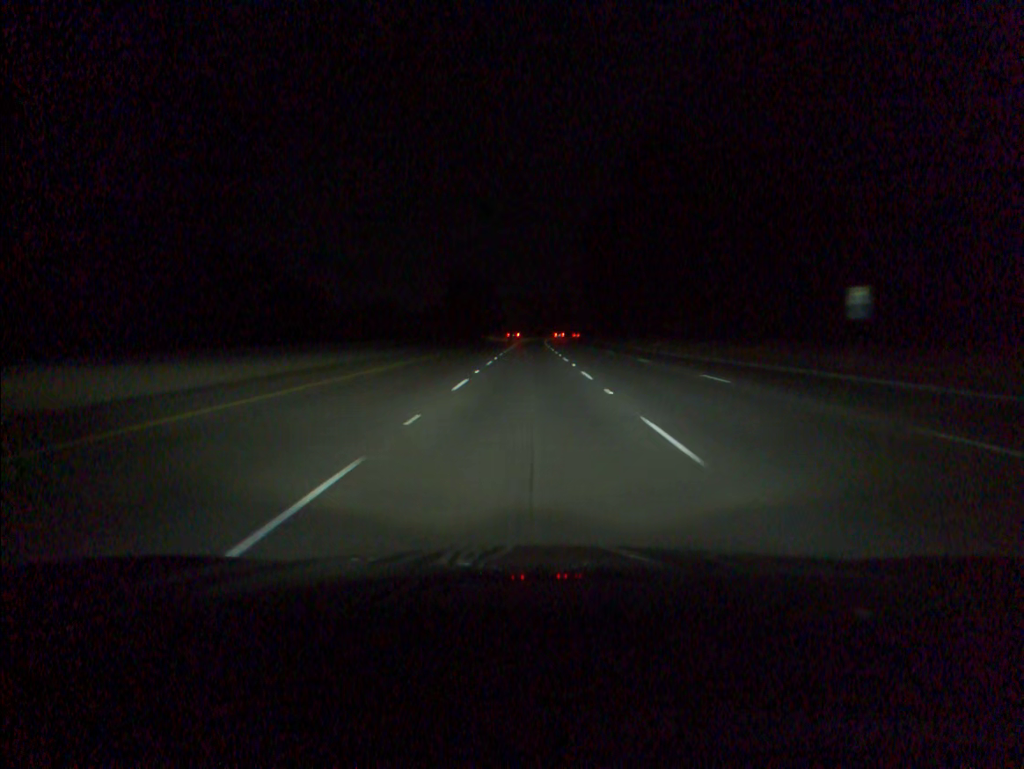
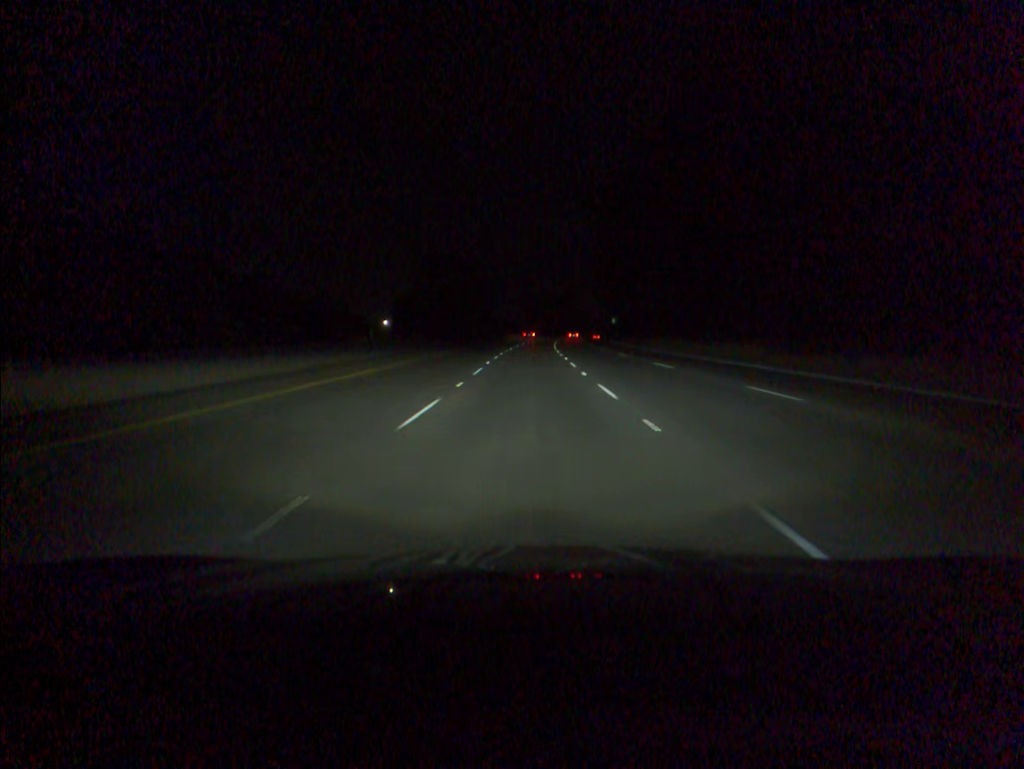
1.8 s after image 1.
(0.0, +50.6) m; 0°
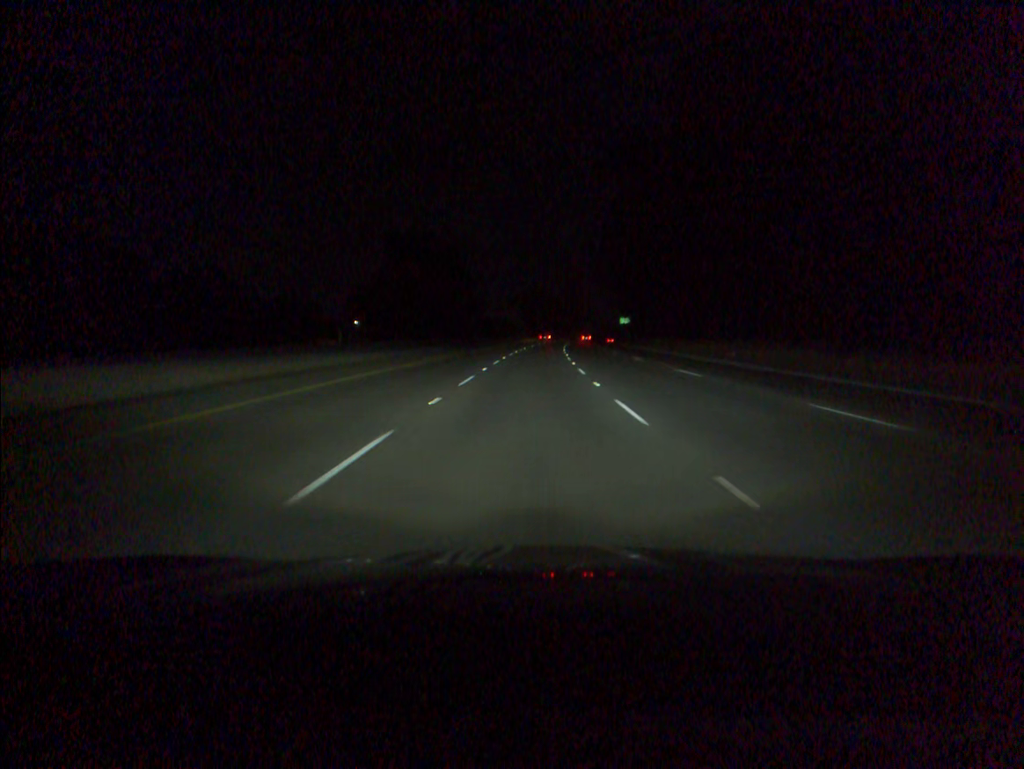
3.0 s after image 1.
(0.0, +33.7) m; 0°
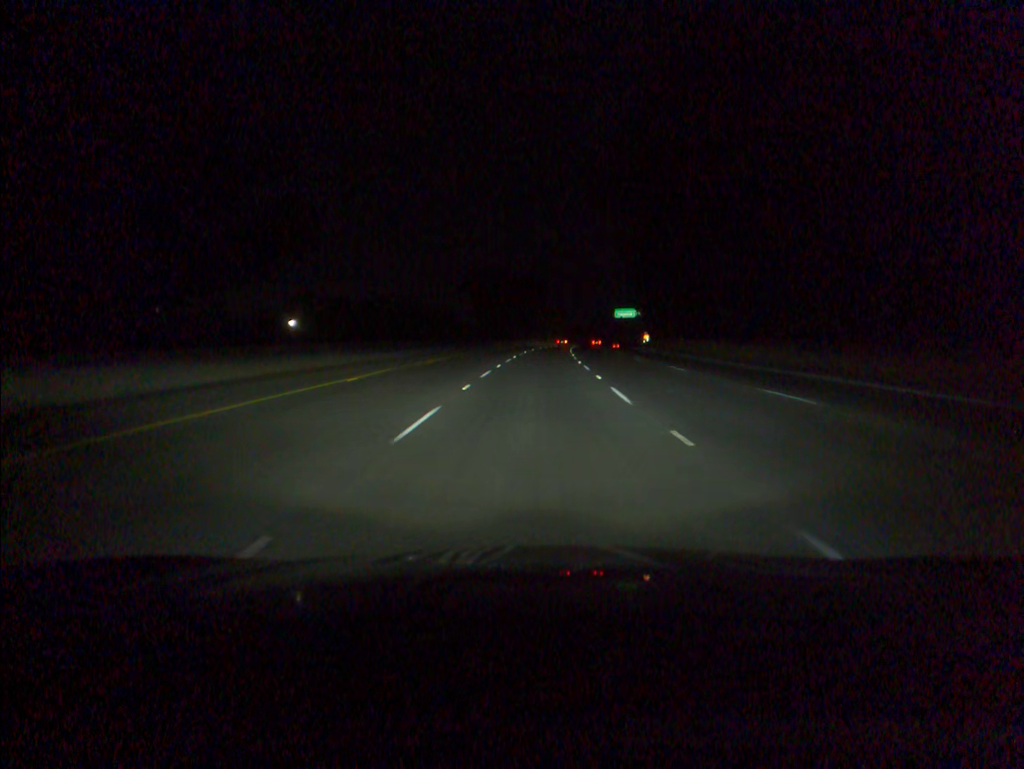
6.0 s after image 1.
(+1.7, +84.0) m; +3°
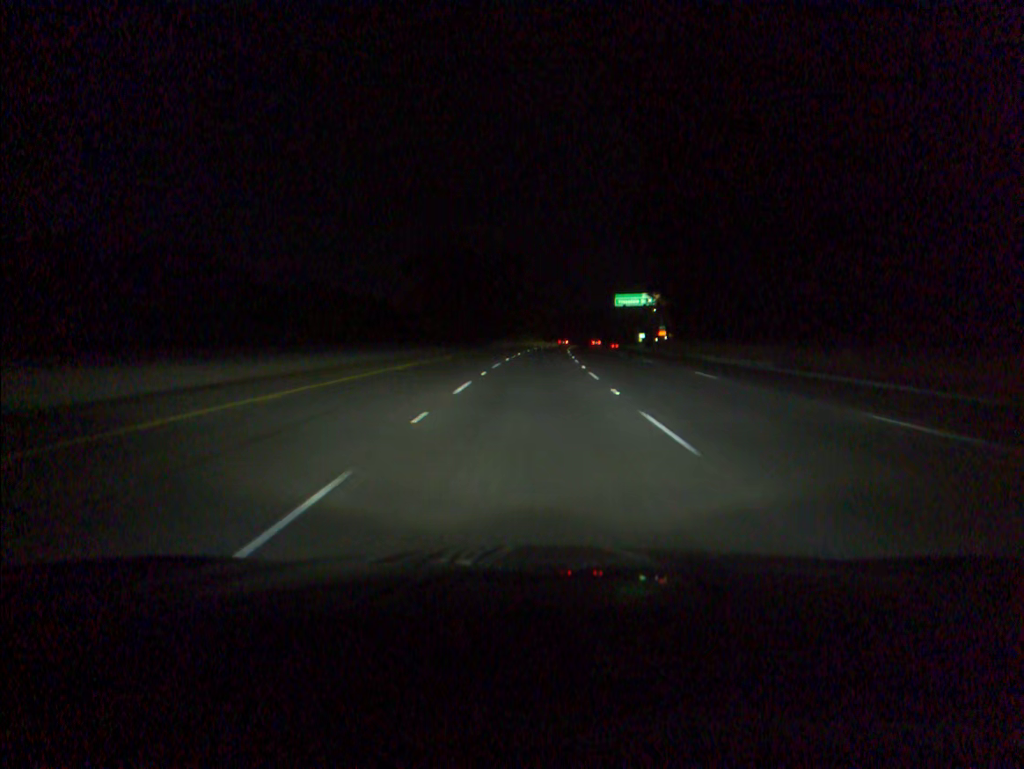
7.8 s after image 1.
(+1.0, +50.3) m; +2°
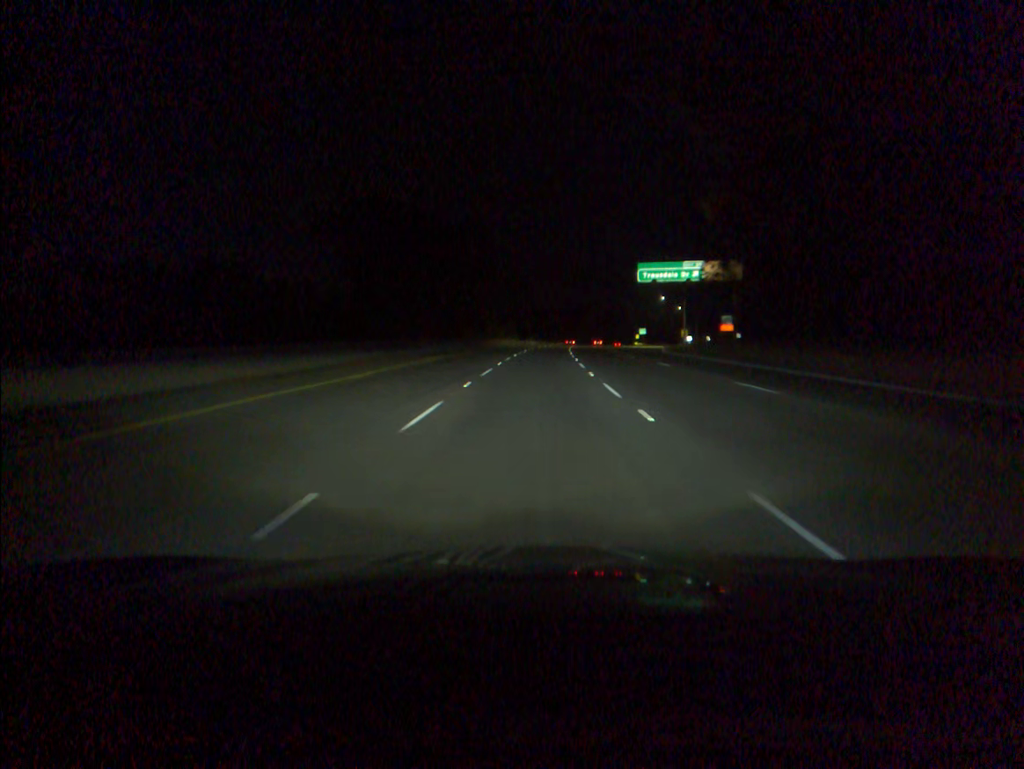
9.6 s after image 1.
(+0.7, +50.4) m; +2°
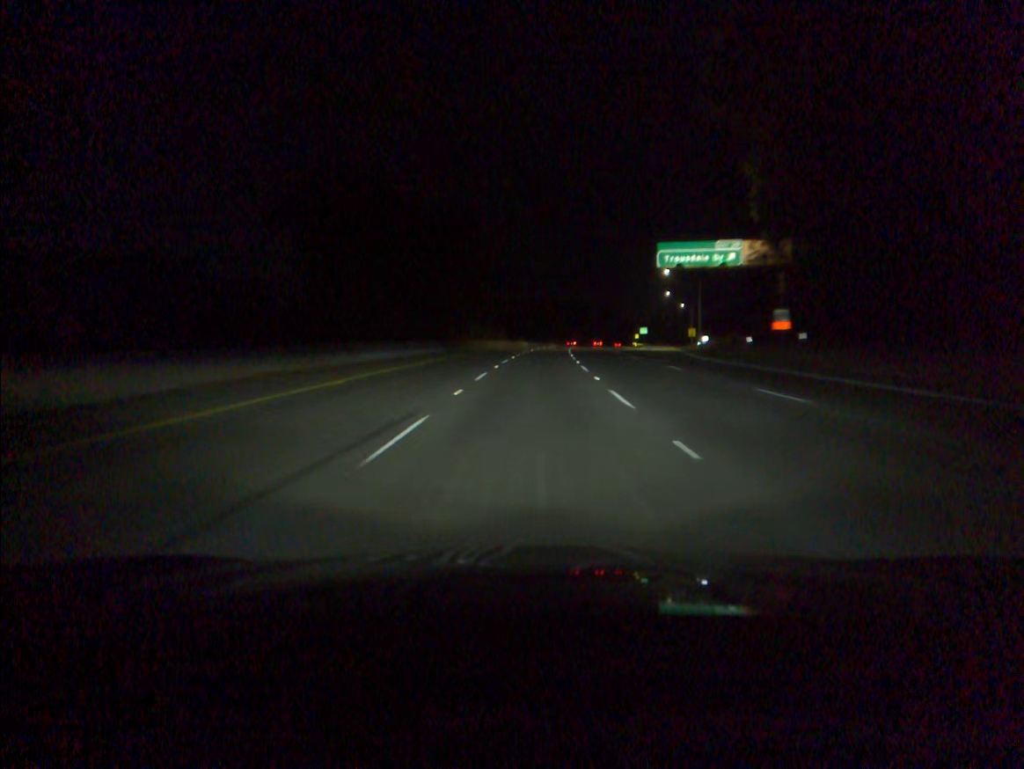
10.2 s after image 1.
(+0.1, +16.8) m; +1°
